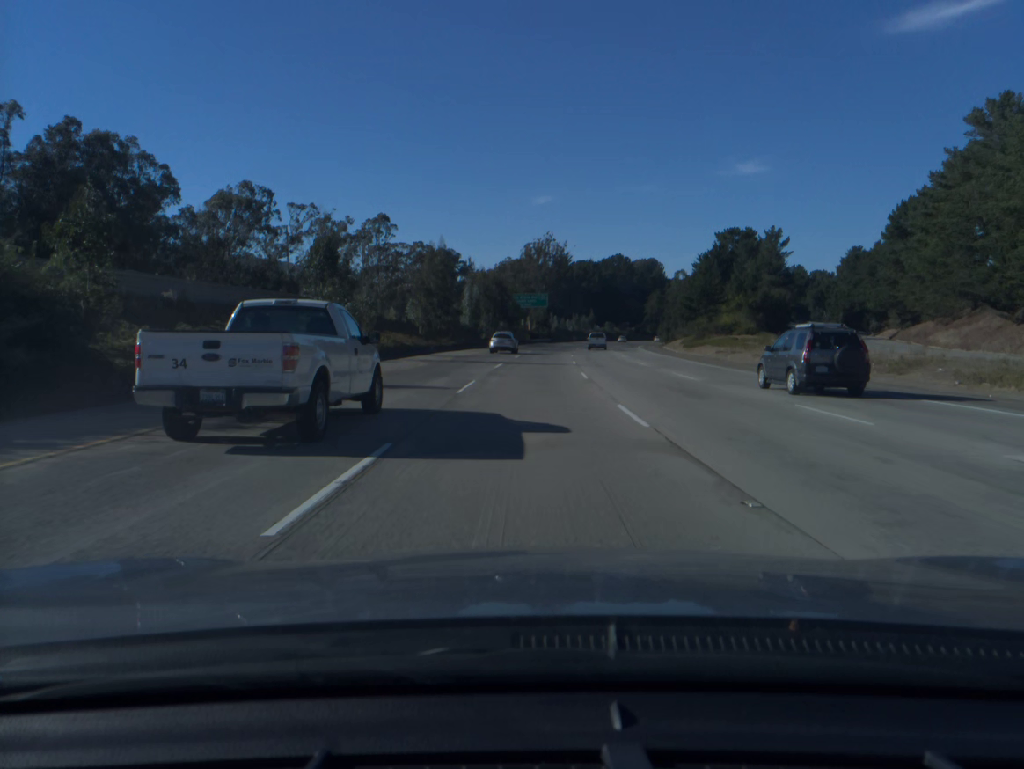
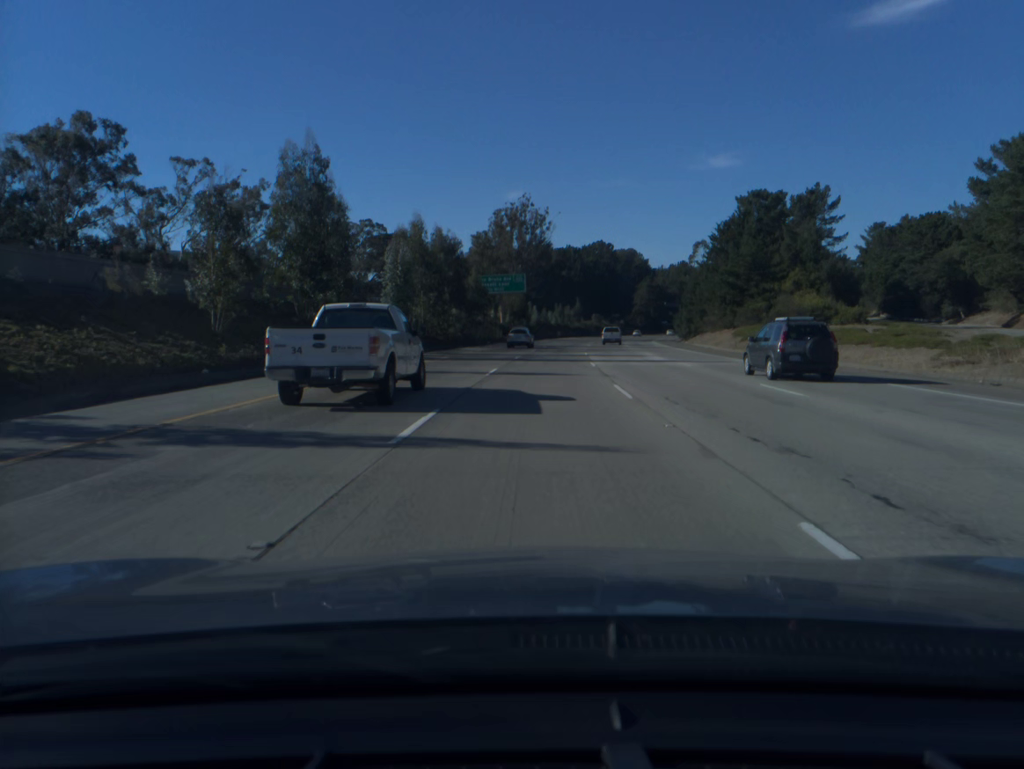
(+0.5, +39.6) m; +2°
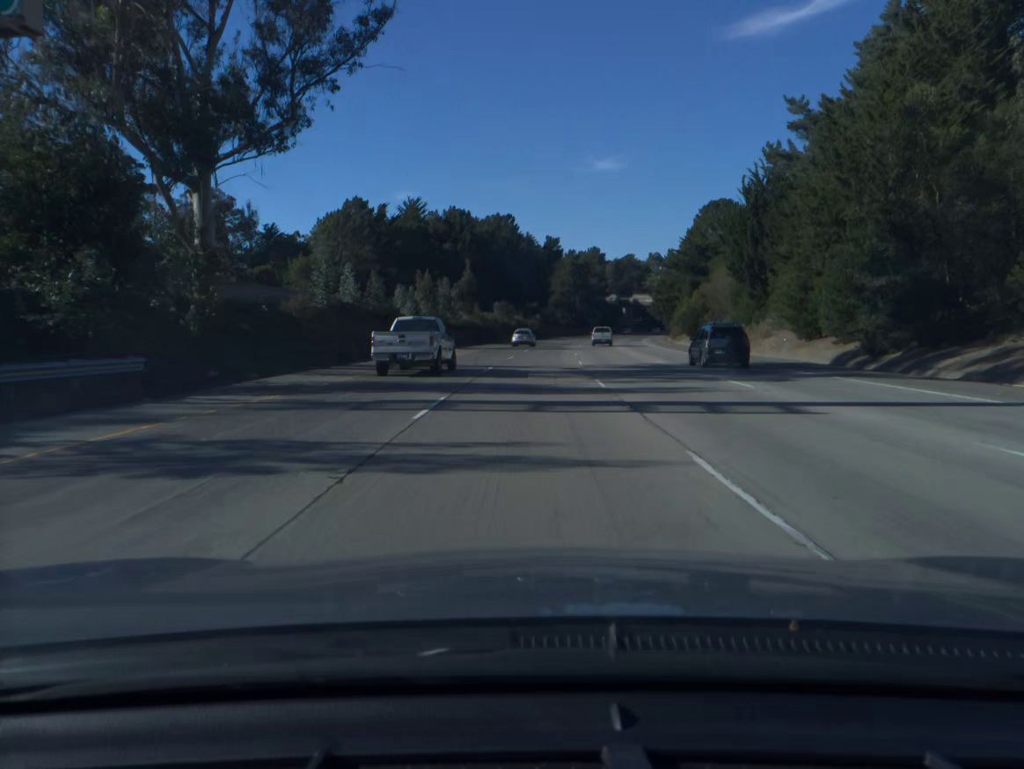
(+6.8, +99.2) m; +8°
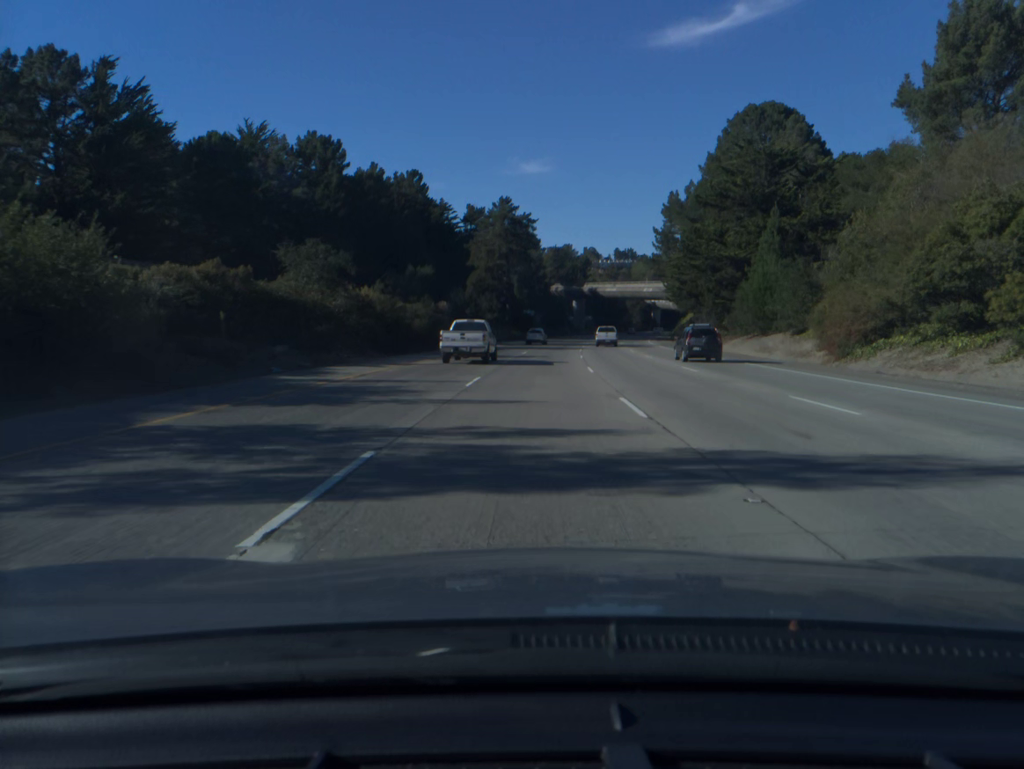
(+3.5, +79.9) m; +5°
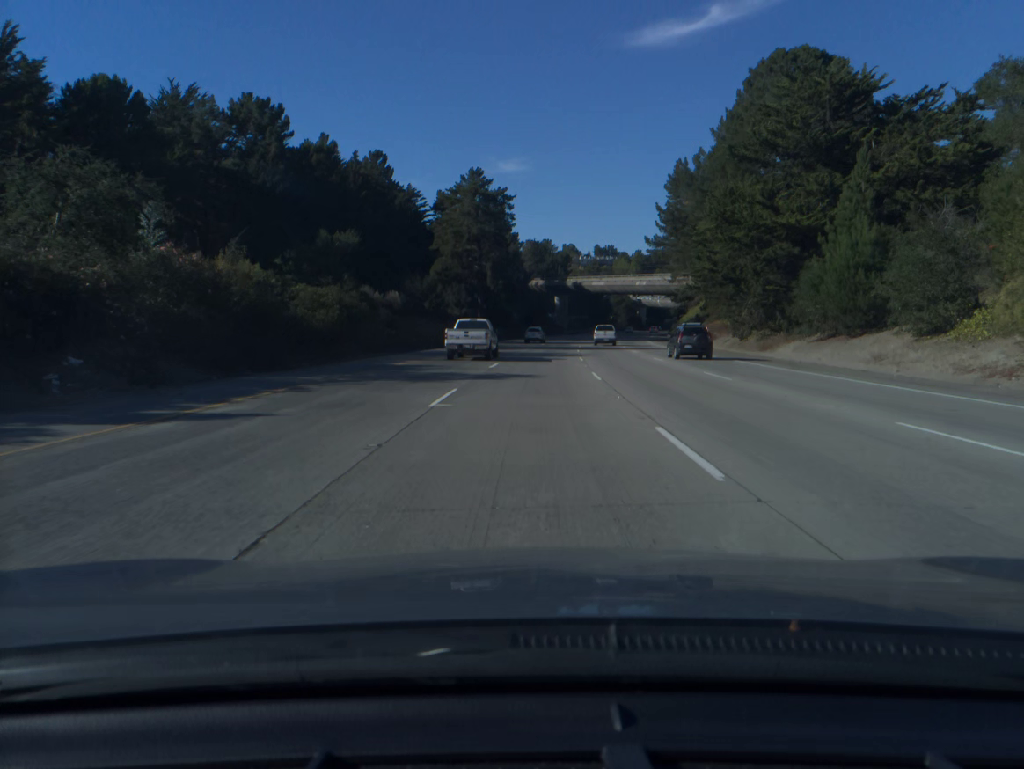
(+0.3, +20.0) m; +2°
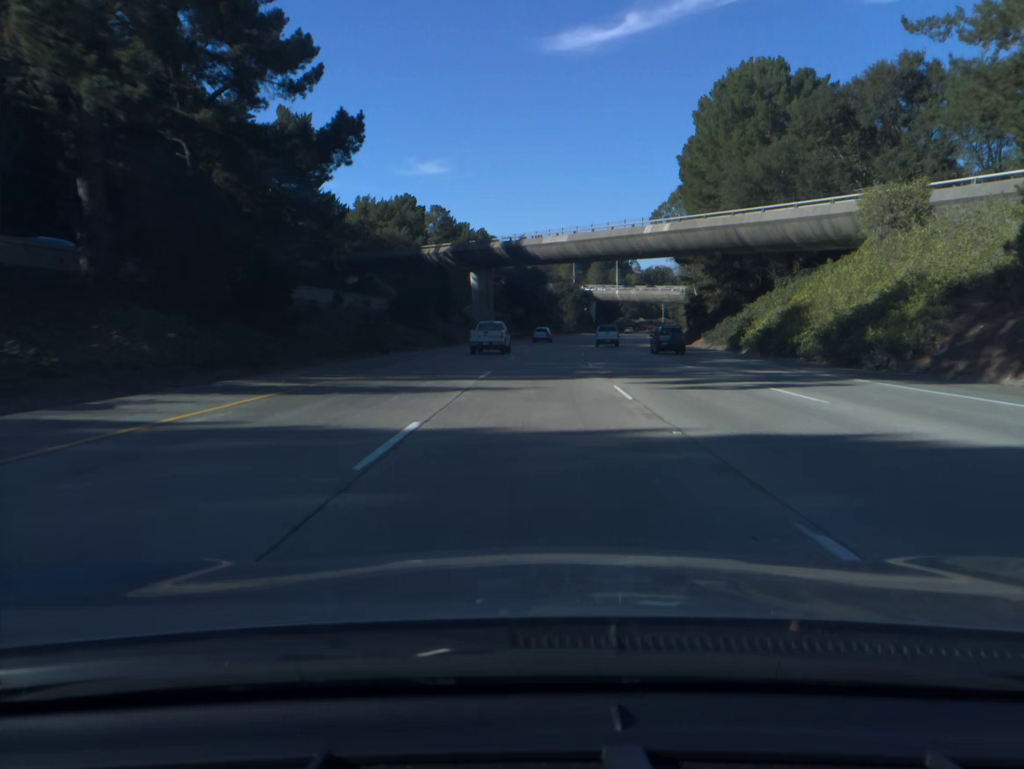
(+3.9, +79.3) m; +6°
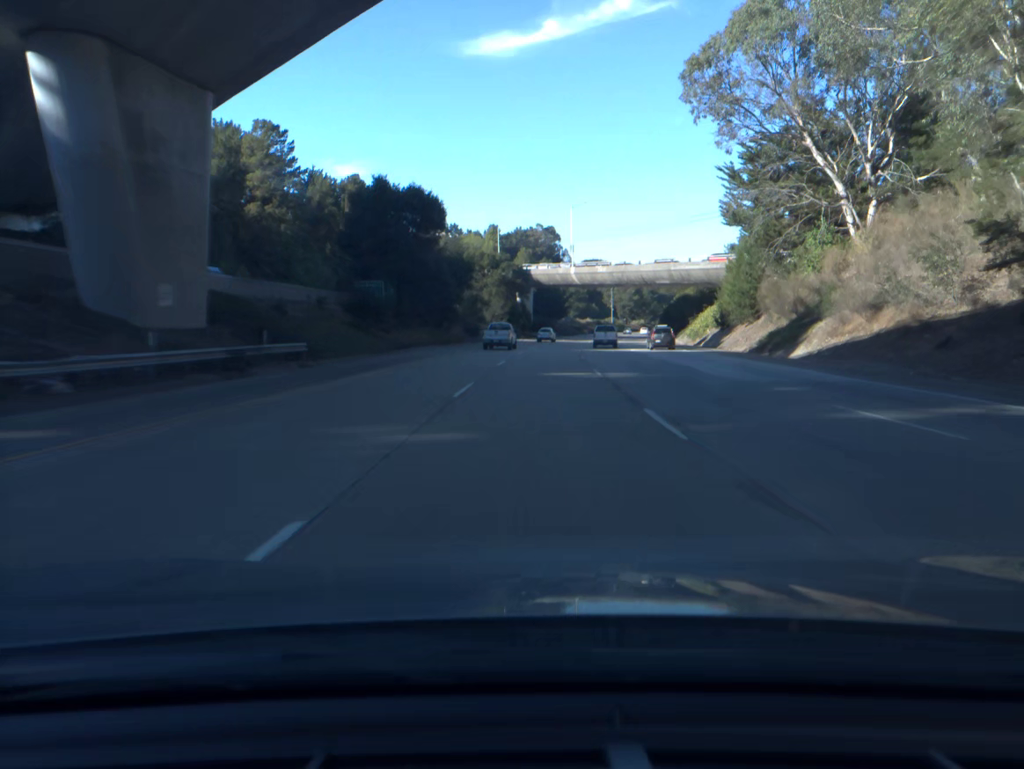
(+3.6, +78.8) m; +5°
